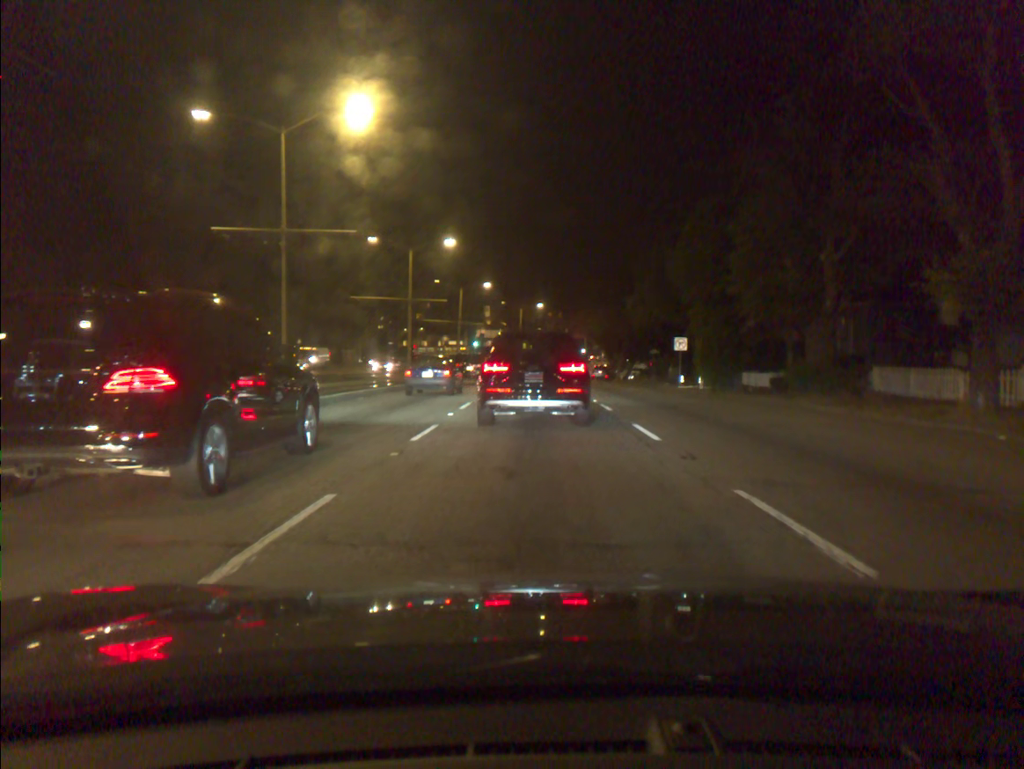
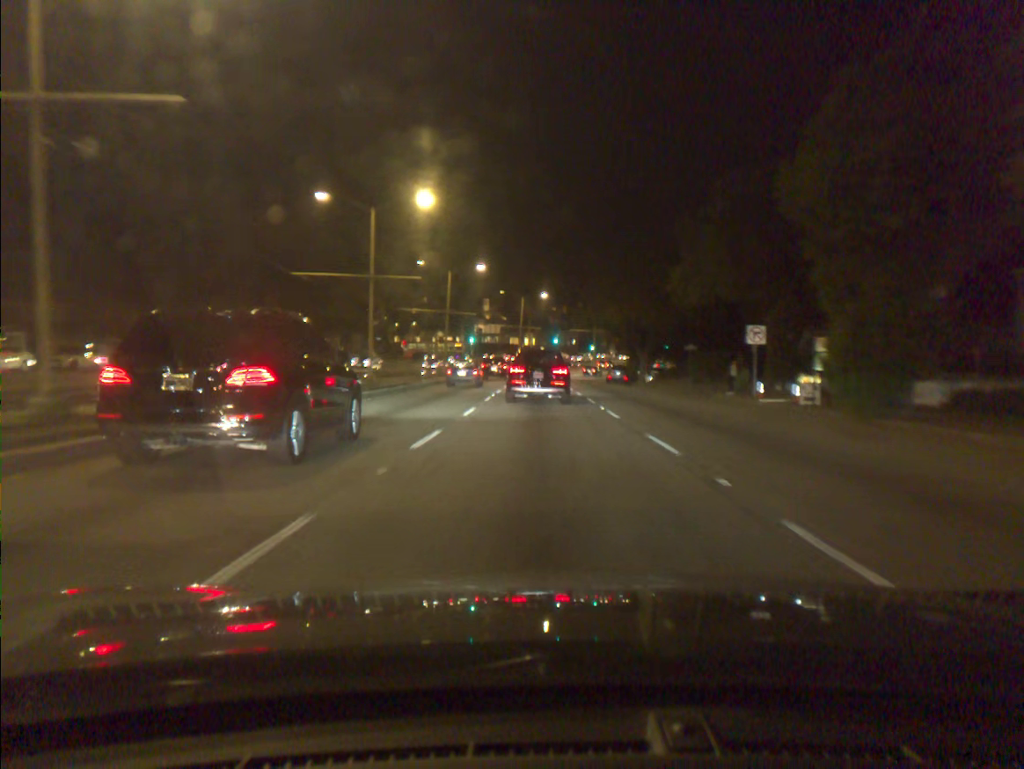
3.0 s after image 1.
(0.0, +15.4) m; 0°
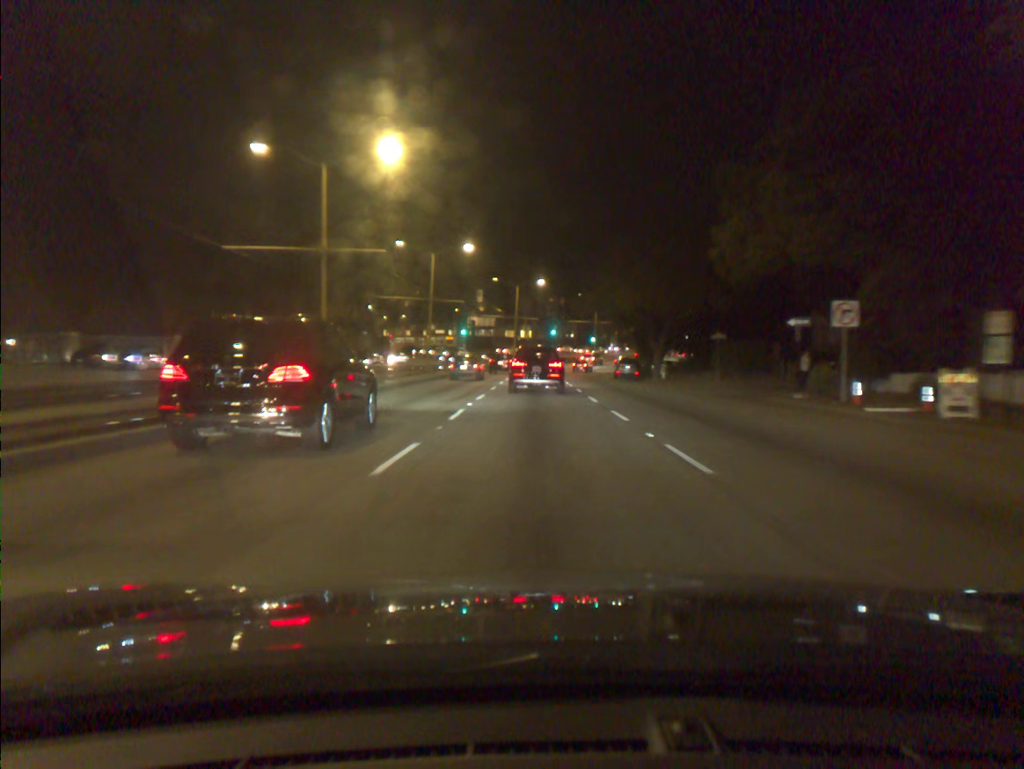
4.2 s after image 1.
(0.0, +9.7) m; 0°
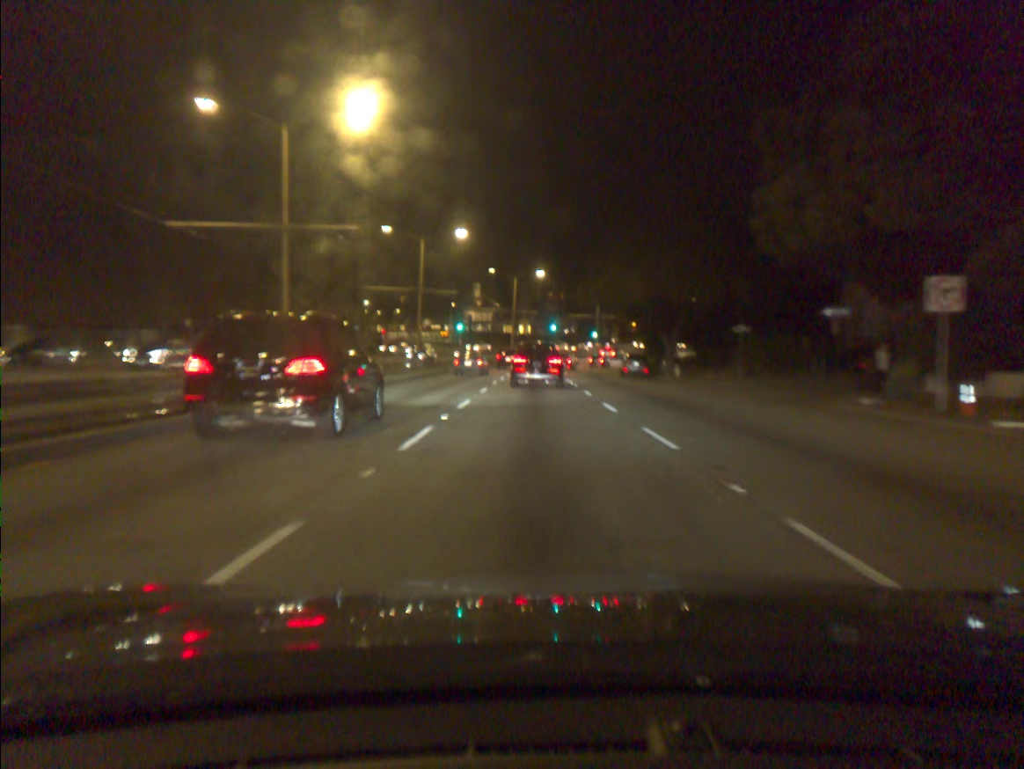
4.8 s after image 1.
(0.0, +5.5) m; 0°
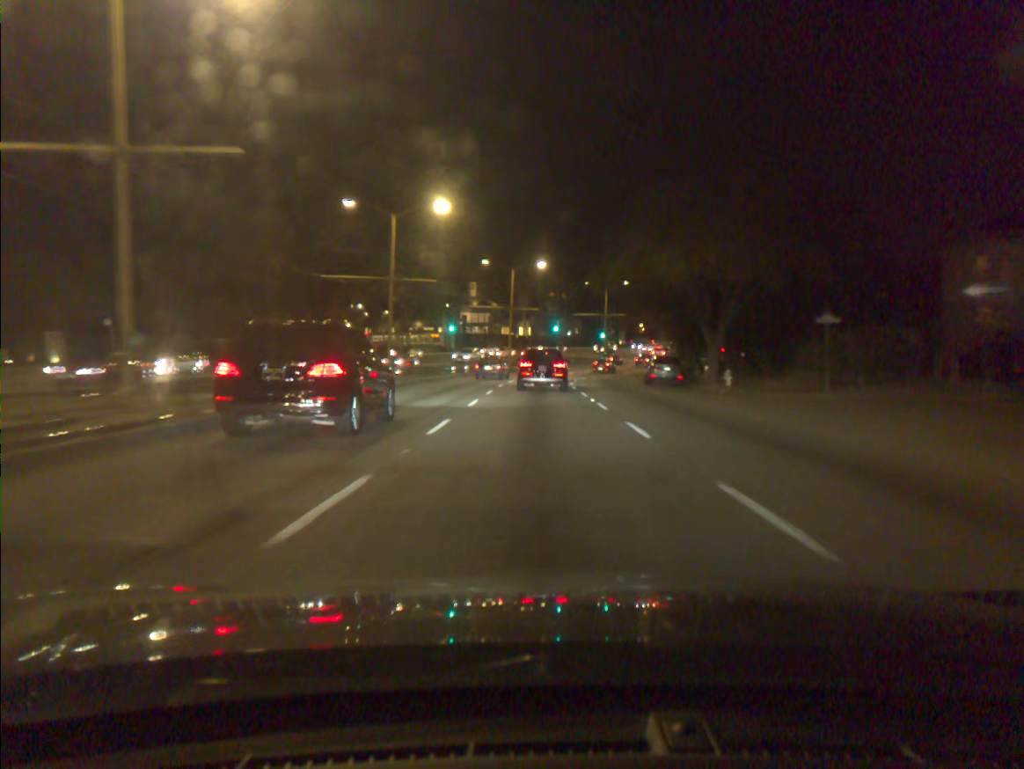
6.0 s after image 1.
(0.0, +12.3) m; 0°
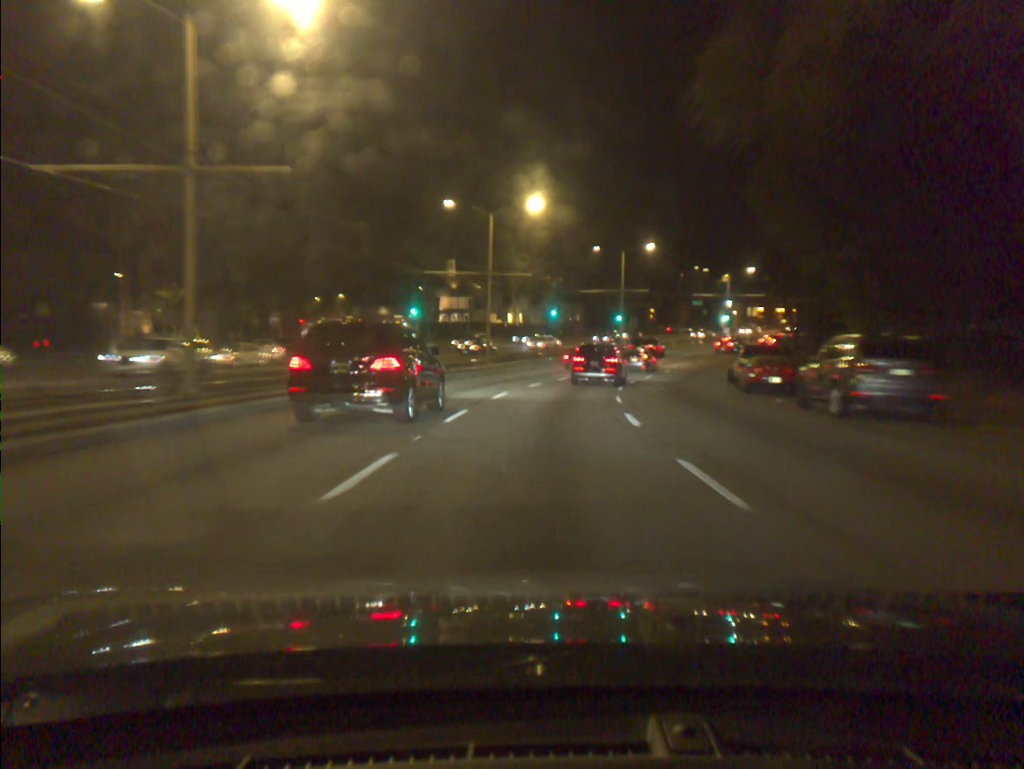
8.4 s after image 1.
(+0.1, +27.8) m; +1°
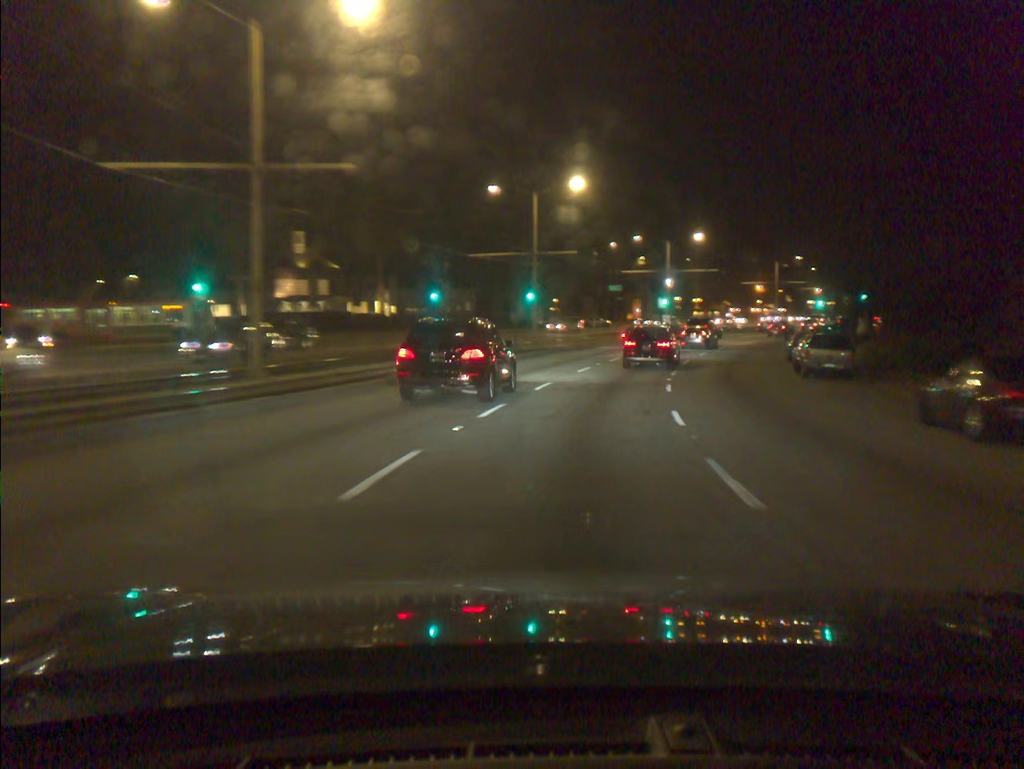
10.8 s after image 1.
(+1.5, +29.2) m; +8°
